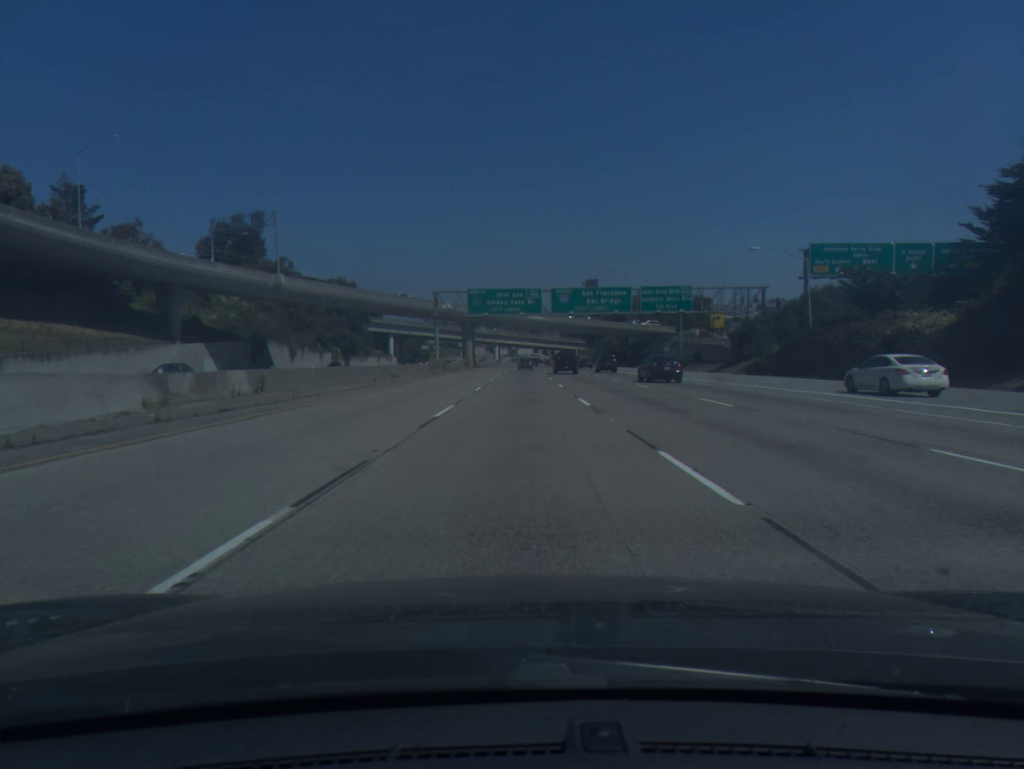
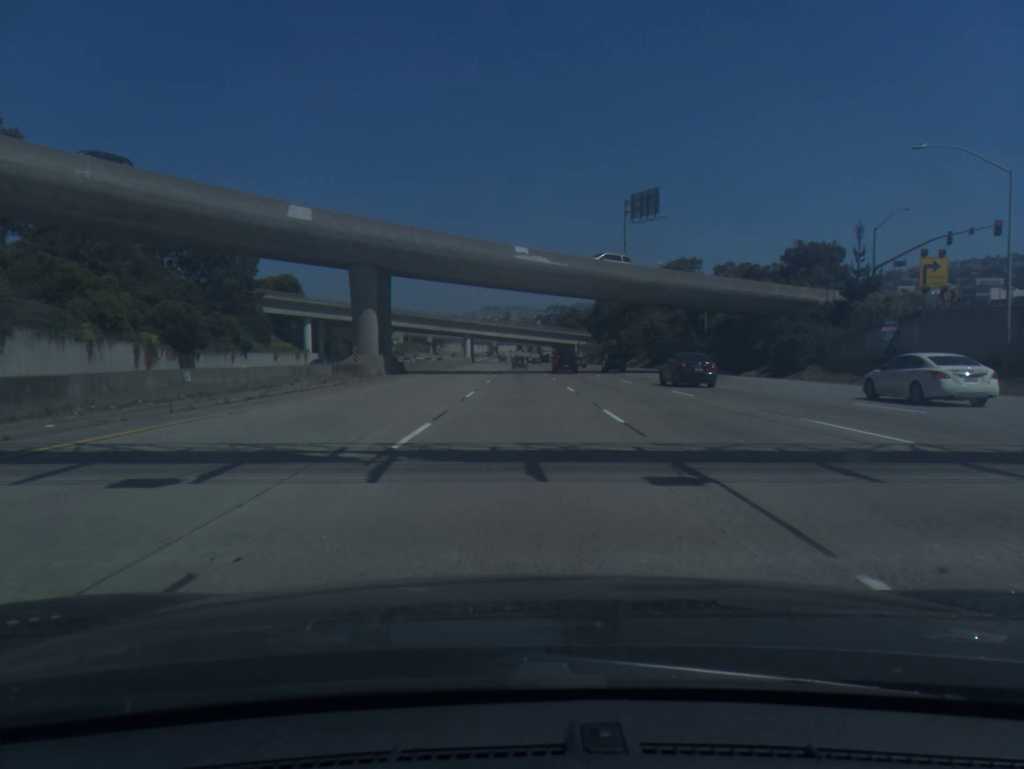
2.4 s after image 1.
(+0.6, +77.1) m; +1°
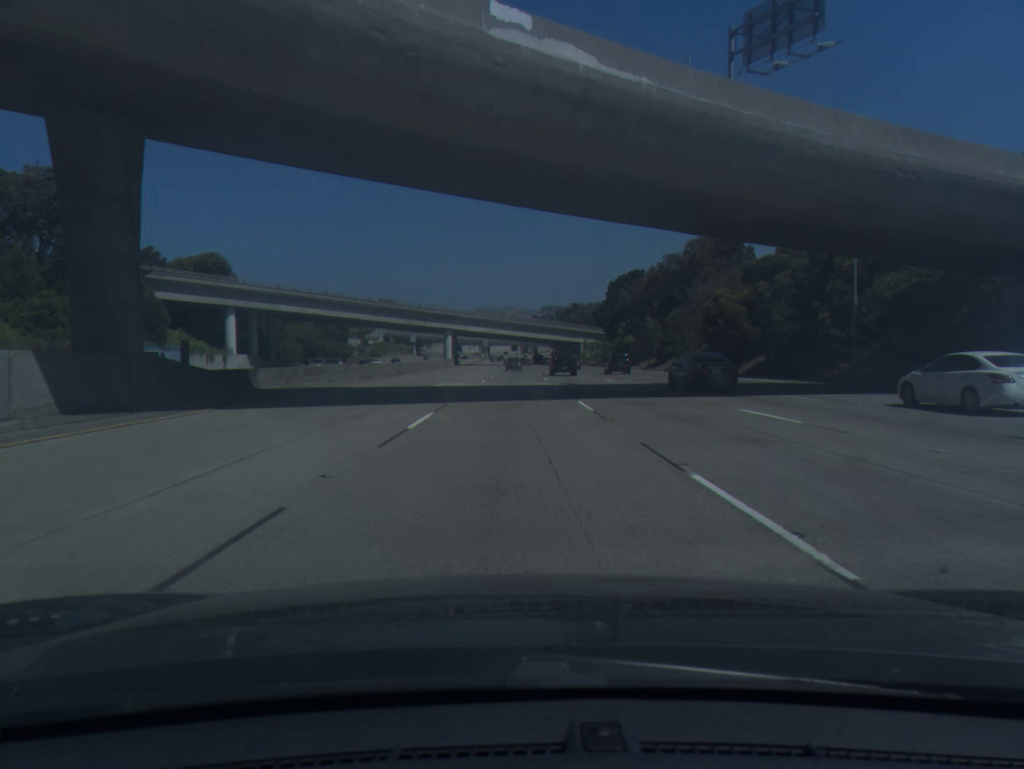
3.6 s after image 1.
(+0.2, +39.3) m; 0°
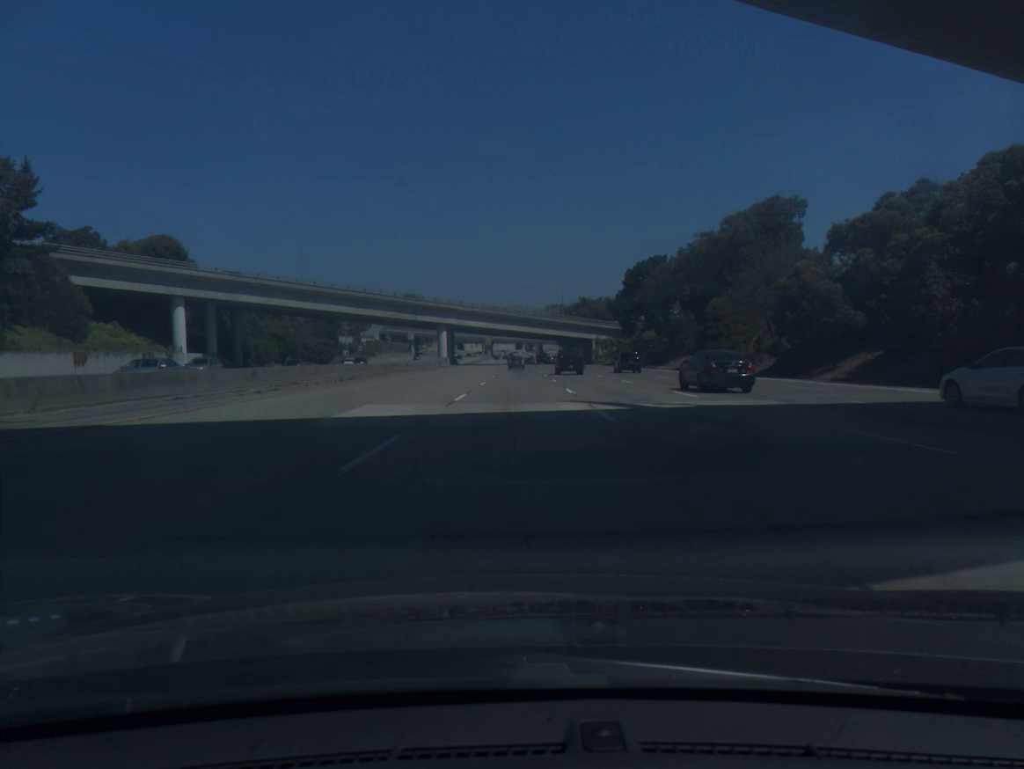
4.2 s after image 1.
(0.0, +19.8) m; 0°
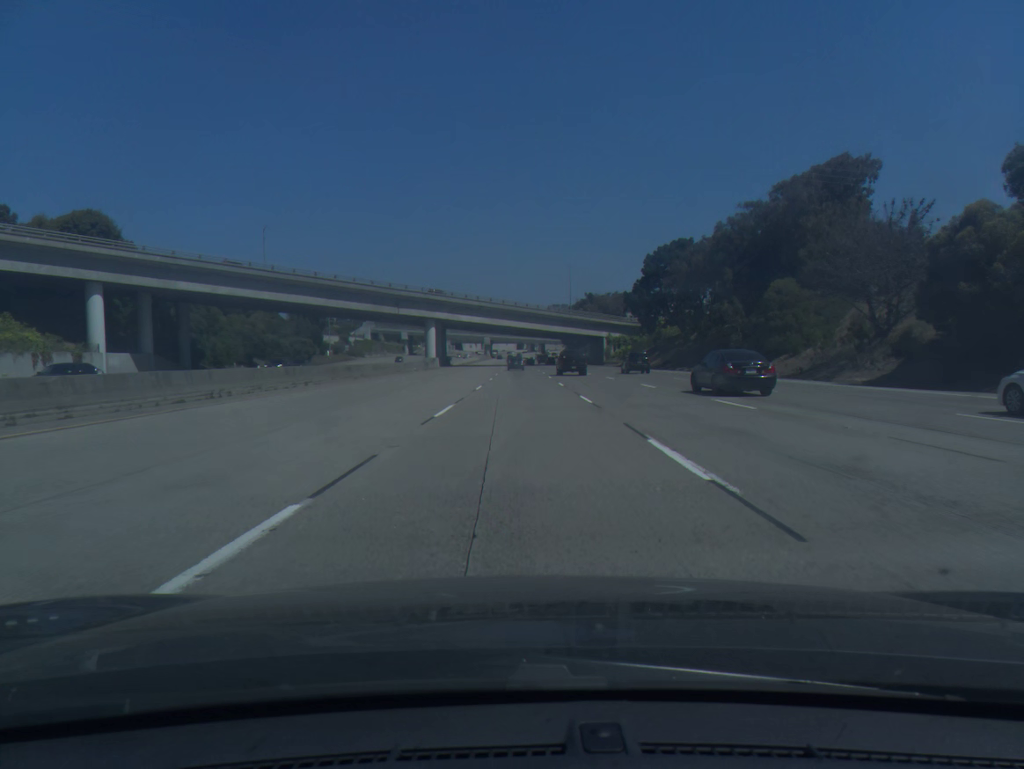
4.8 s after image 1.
(0.0, +19.9) m; 0°
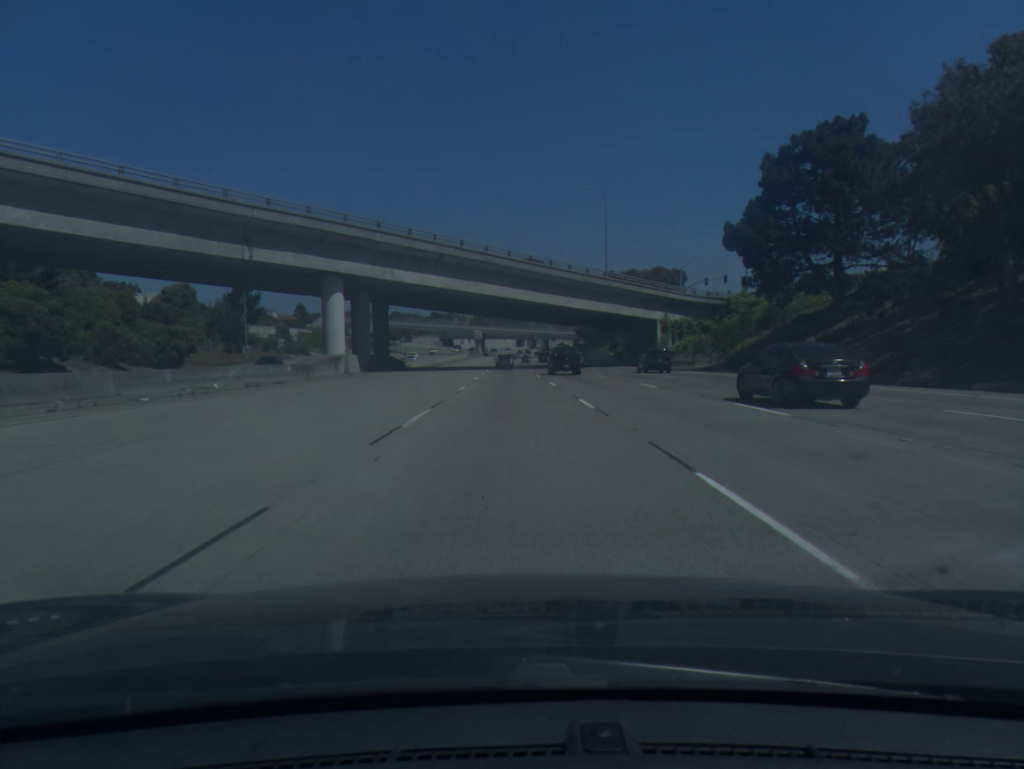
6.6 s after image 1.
(+0.2, +60.1) m; 0°
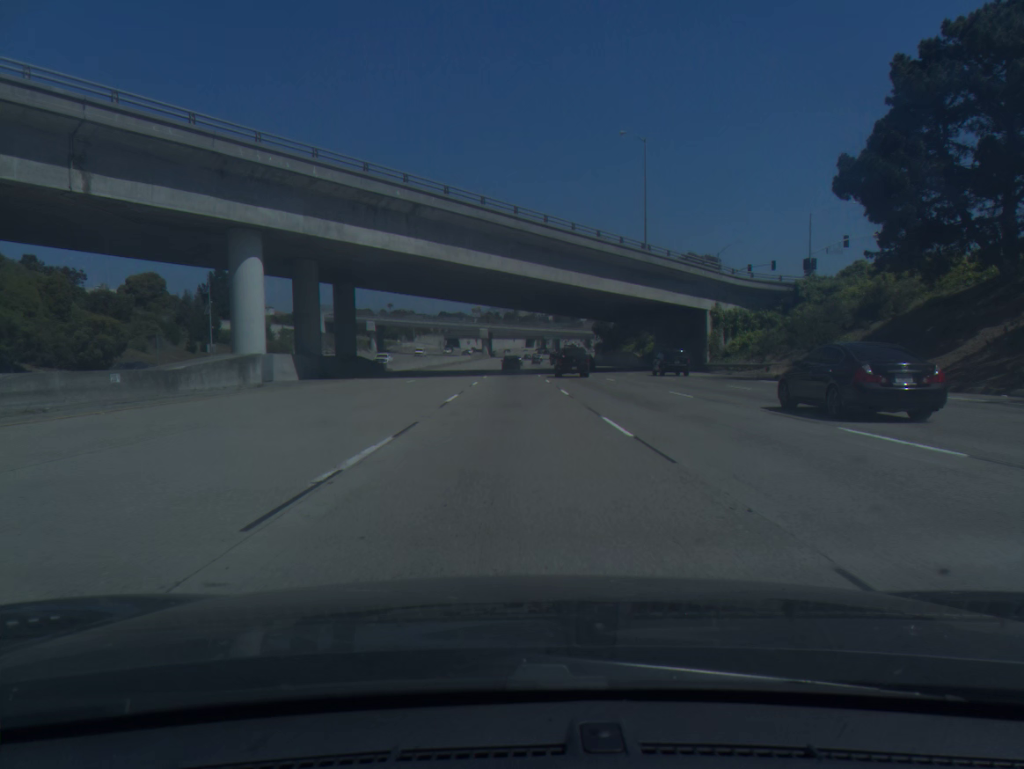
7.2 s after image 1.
(-0.1, +20.1) m; -1°
